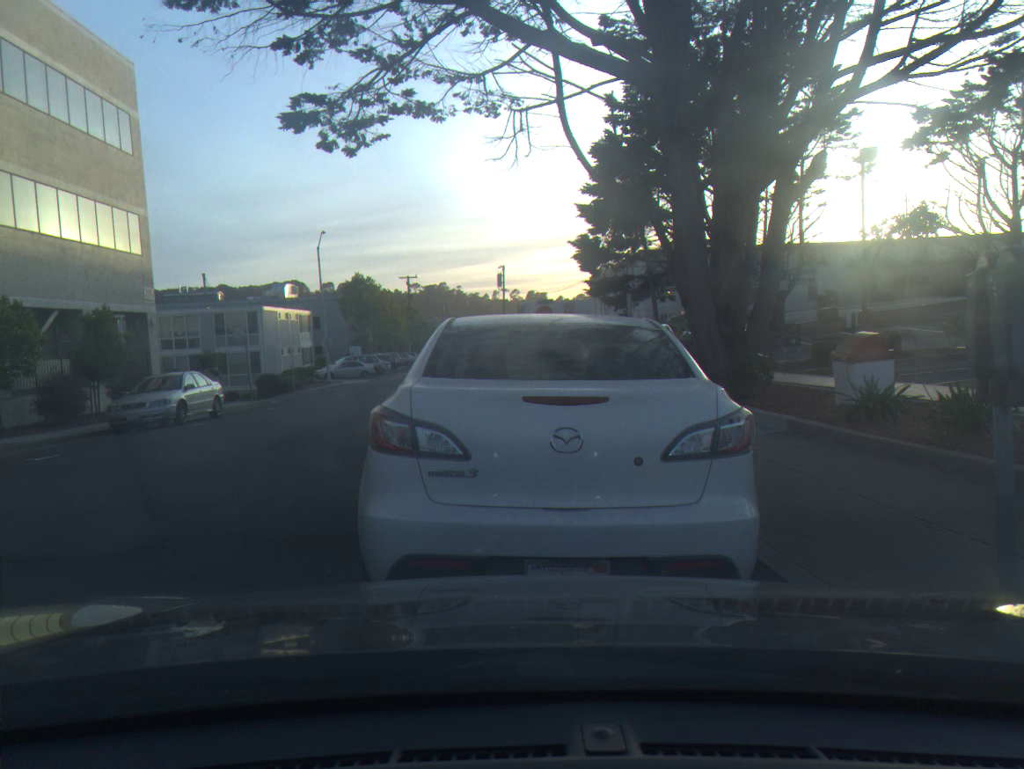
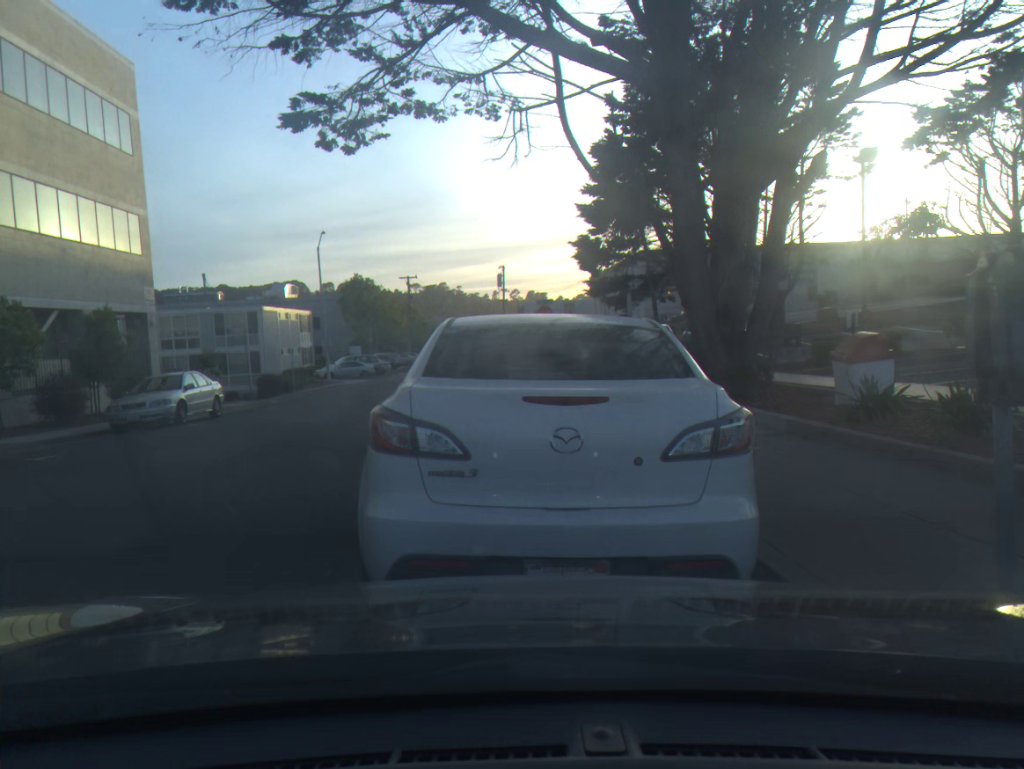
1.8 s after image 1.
(0.0, 0.0) m; 0°
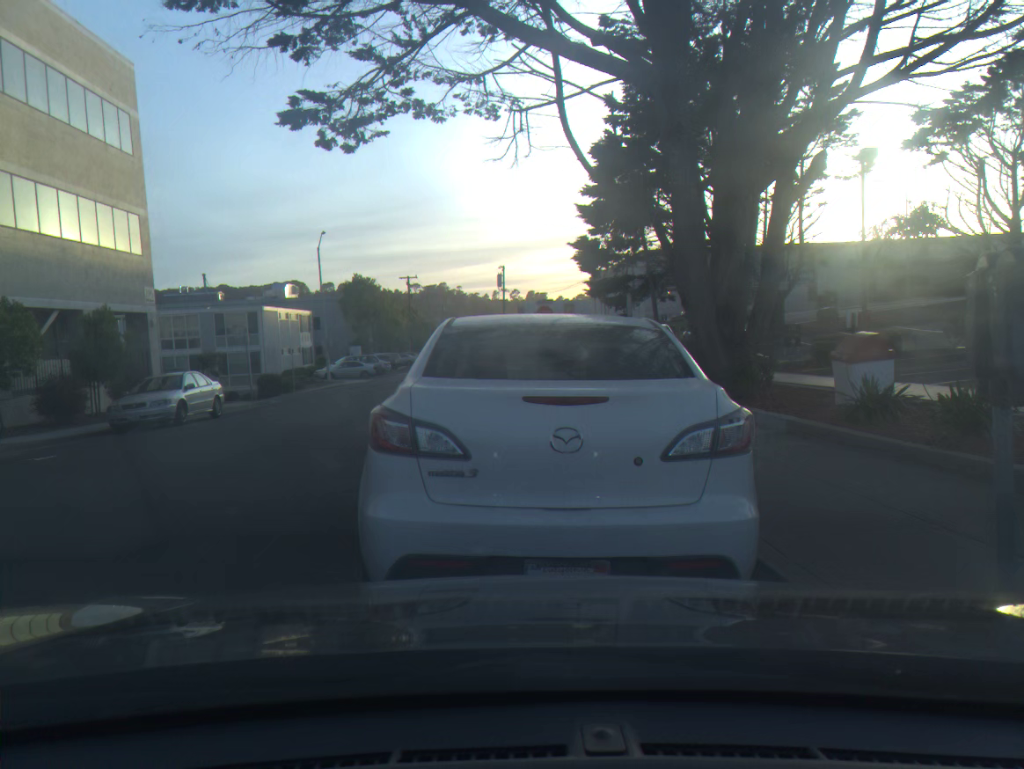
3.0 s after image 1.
(0.0, 0.0) m; 0°
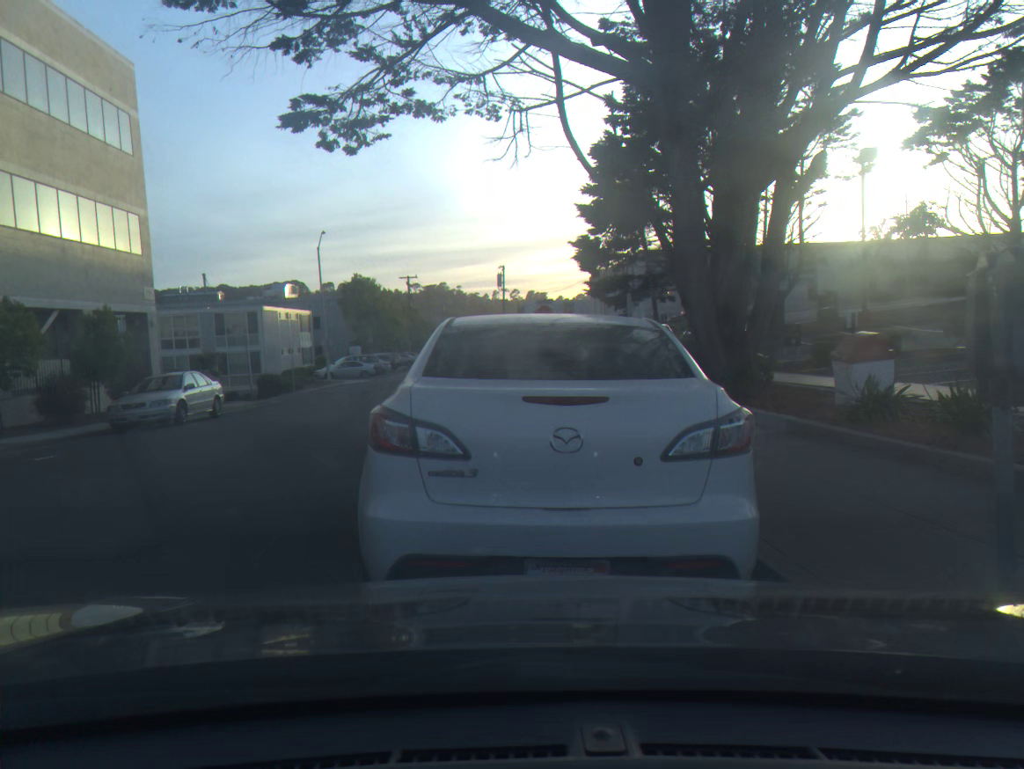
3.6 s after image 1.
(0.0, 0.0) m; 0°
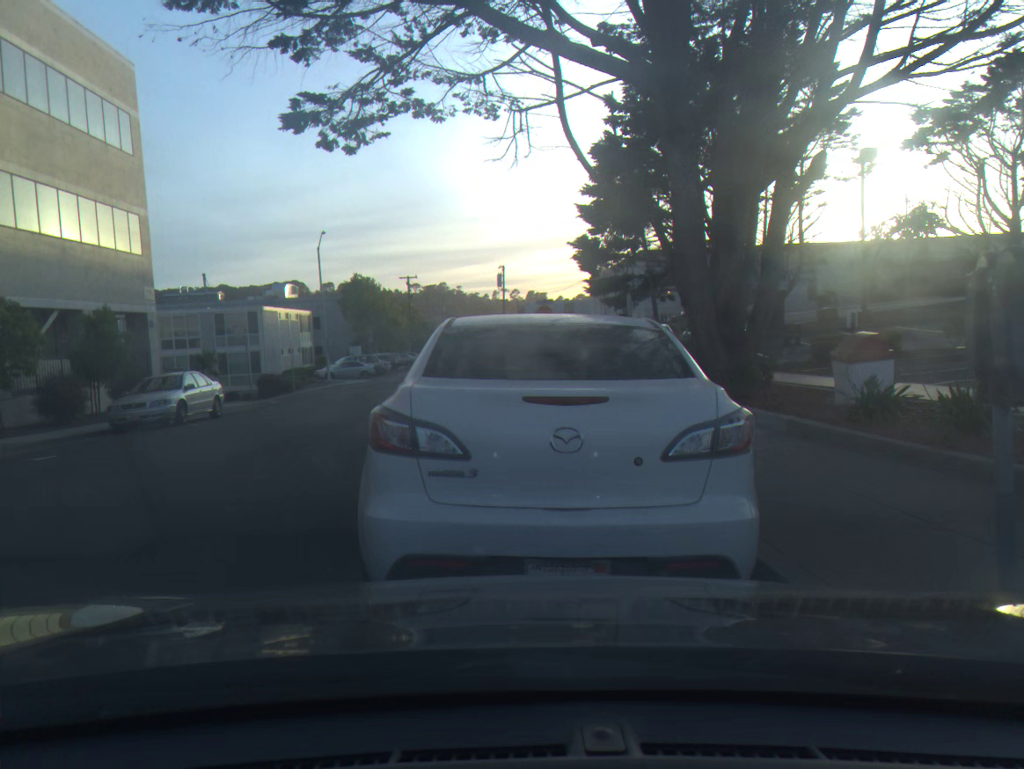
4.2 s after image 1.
(0.0, 0.0) m; 0°
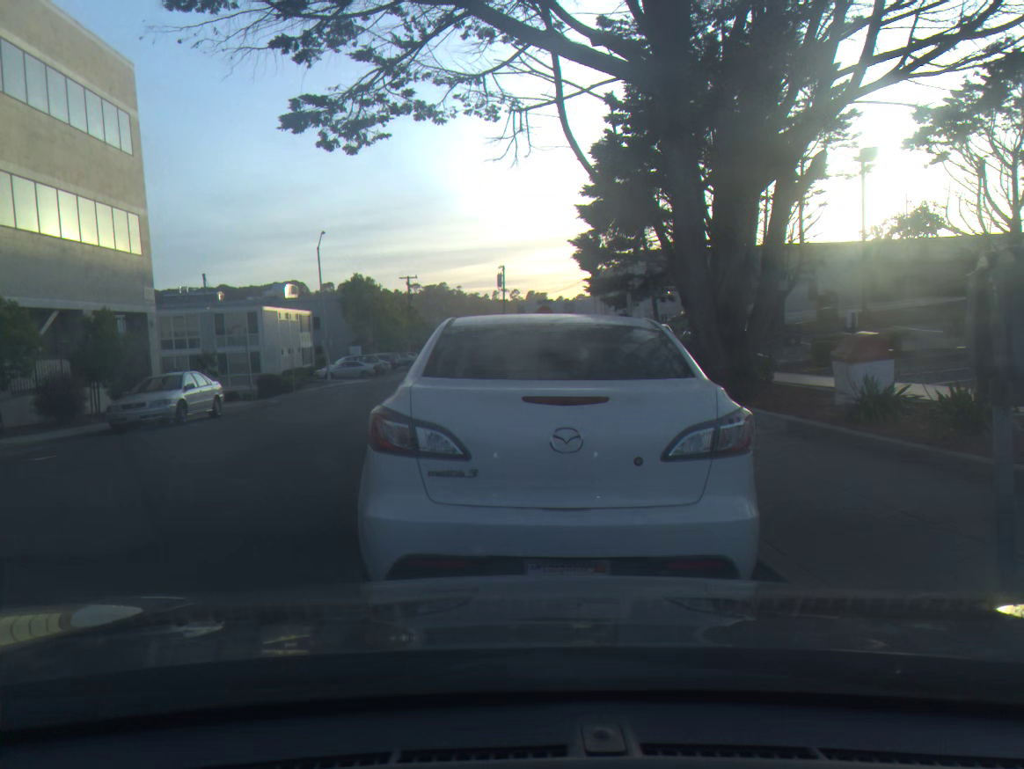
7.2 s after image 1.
(0.0, 0.0) m; 0°
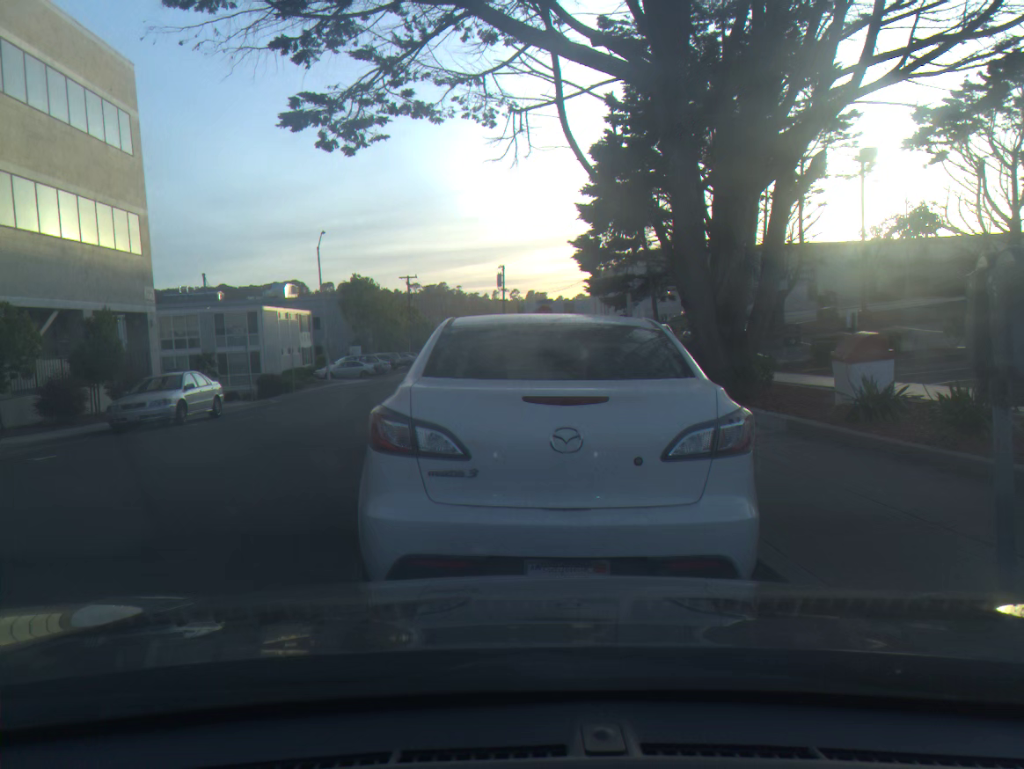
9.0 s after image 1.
(0.0, 0.0) m; 0°
